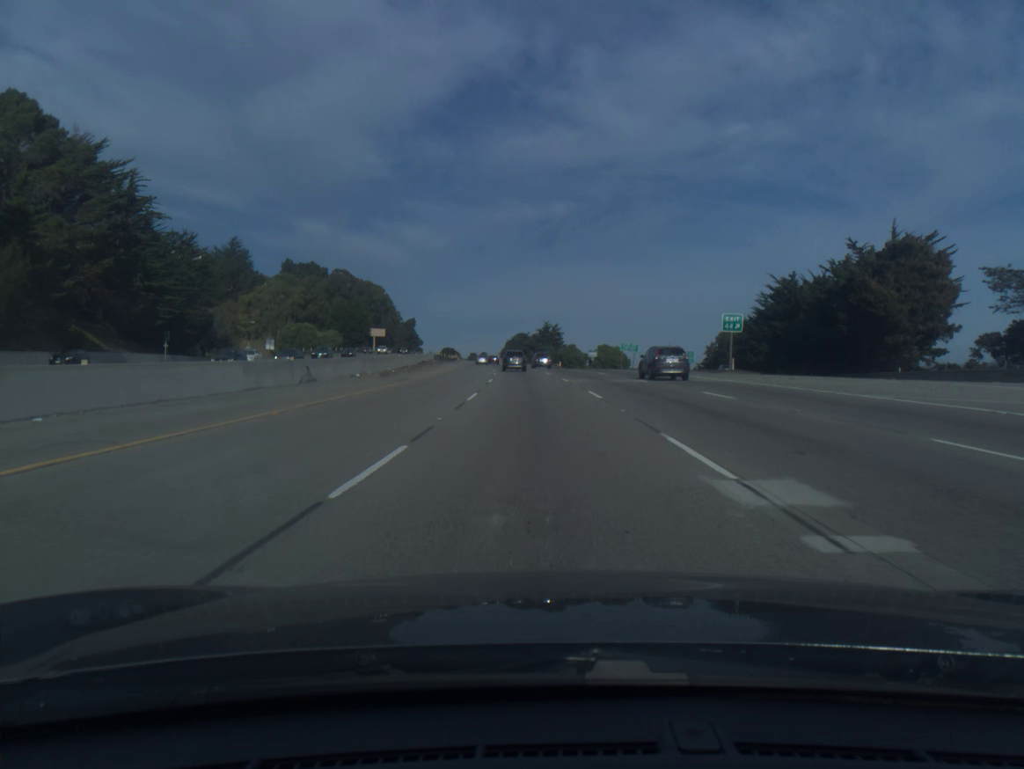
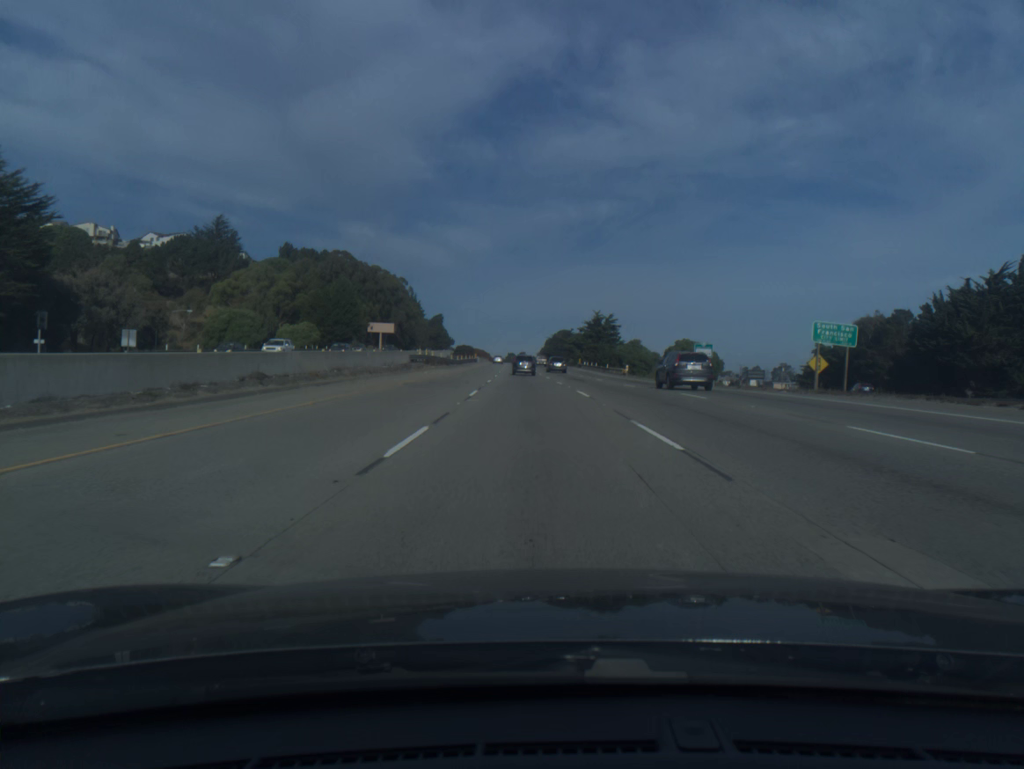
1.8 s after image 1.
(-1.5, +55.6) m; -3°
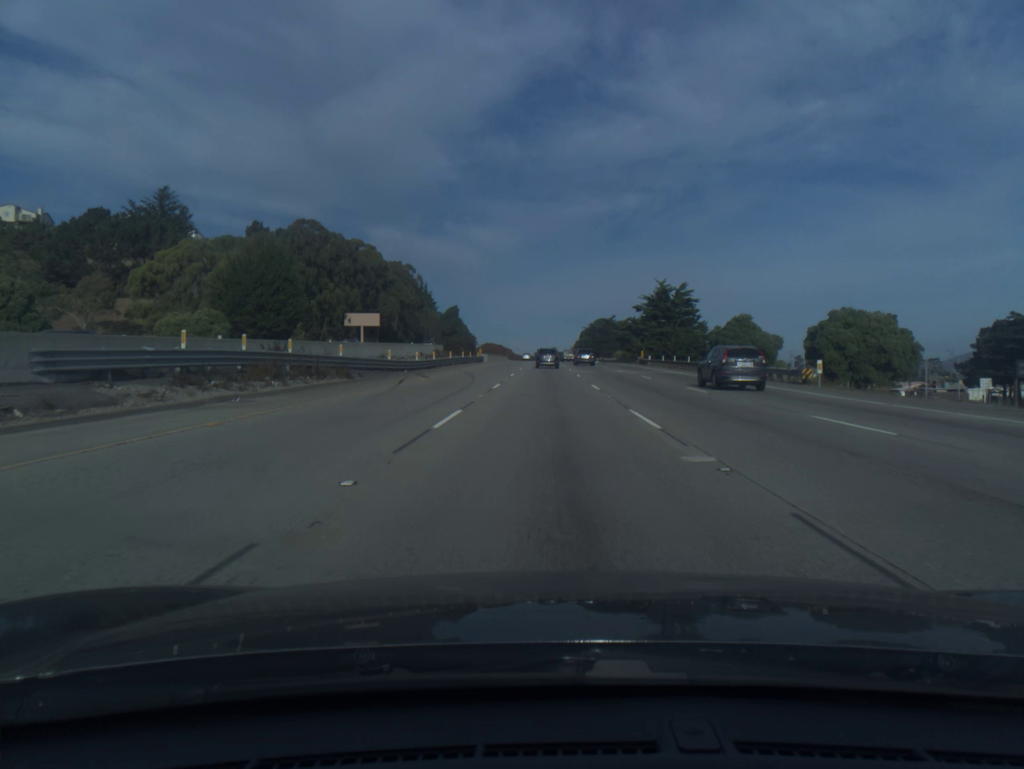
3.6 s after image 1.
(-1.4, +55.6) m; -2°
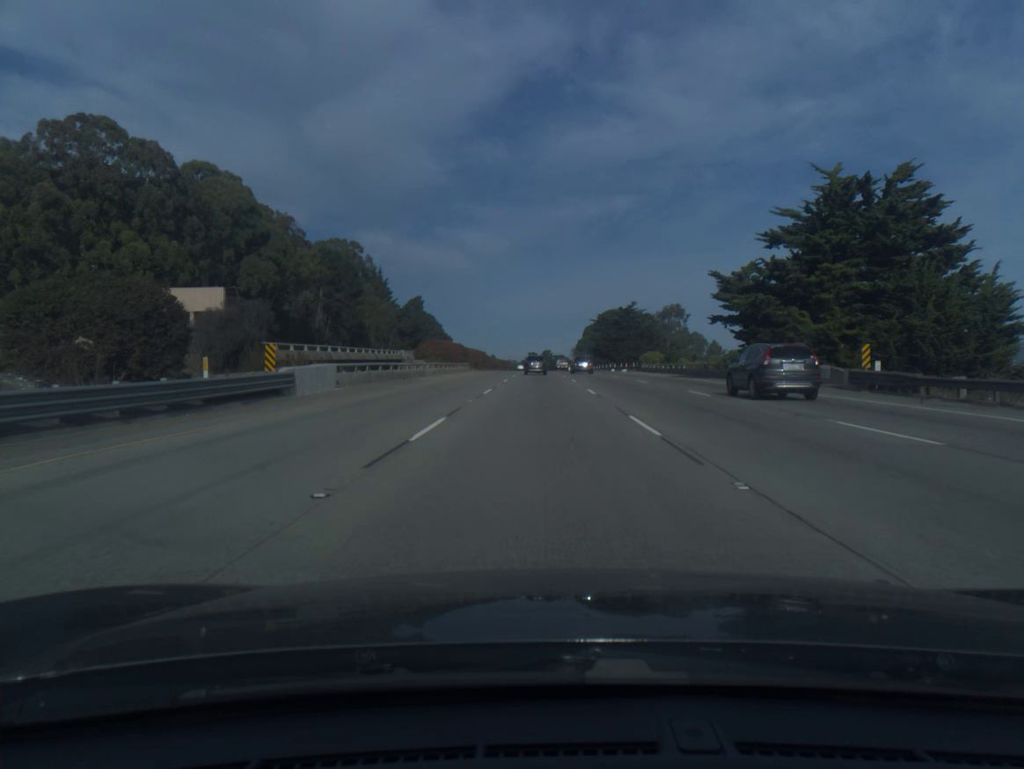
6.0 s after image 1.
(+0.4, +74.3) m; +1°
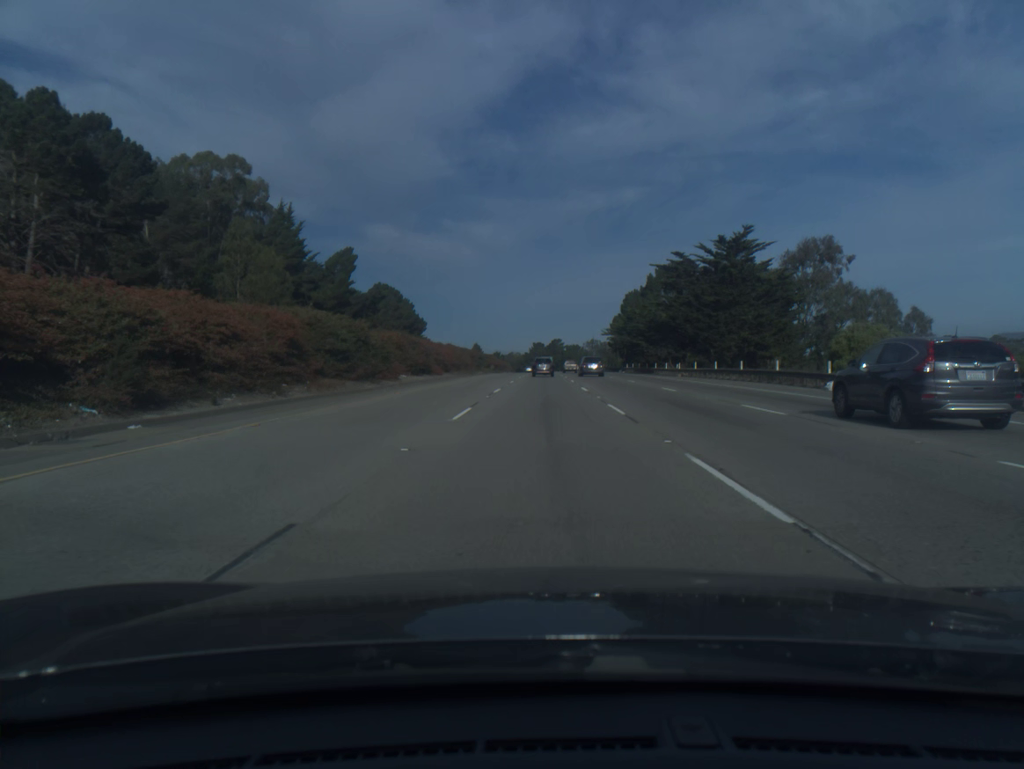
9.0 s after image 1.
(-0.3, +93.0) m; -1°
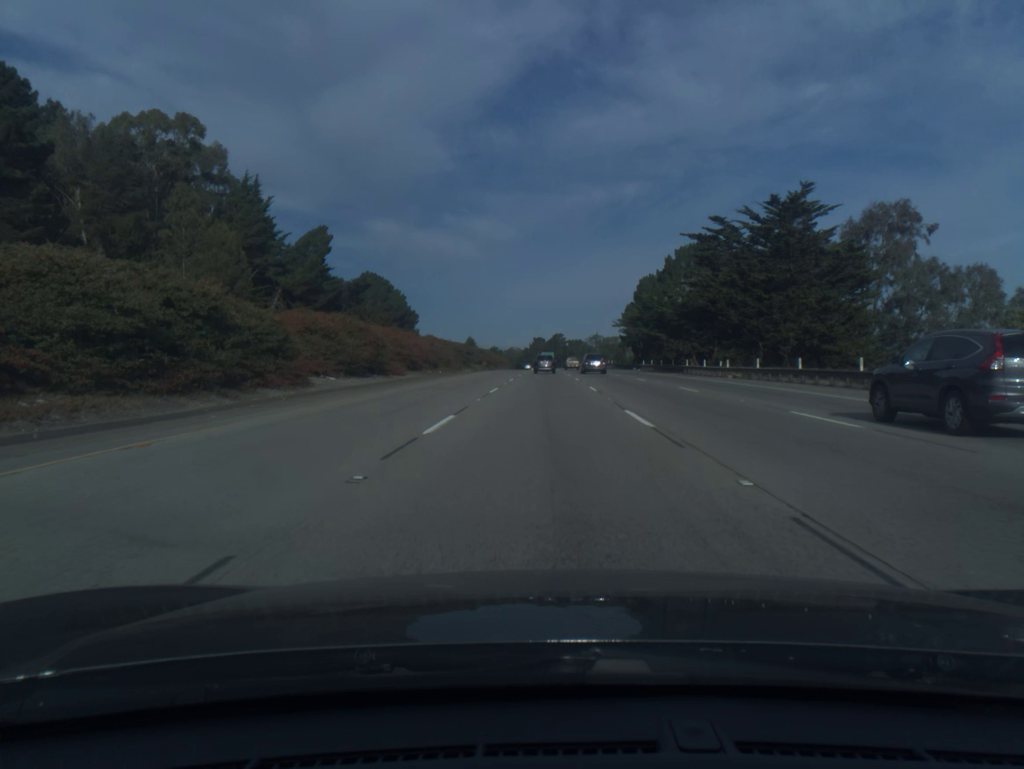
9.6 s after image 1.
(0.0, +18.8) m; 0°
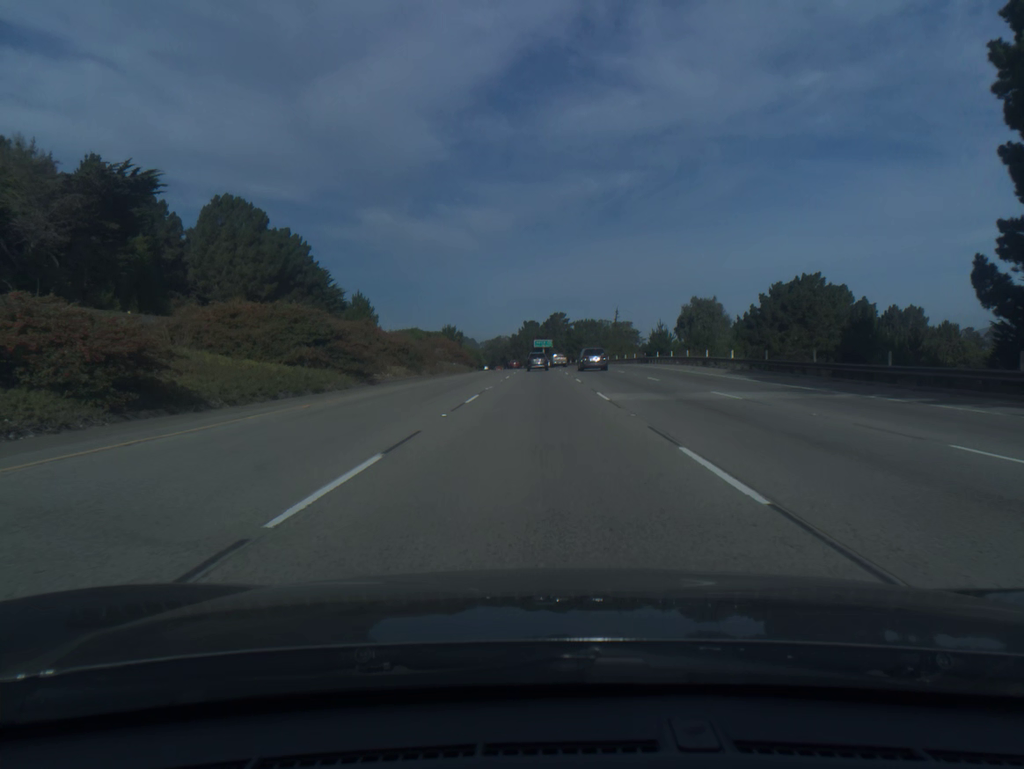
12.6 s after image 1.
(+0.4, +94.5) m; 0°
